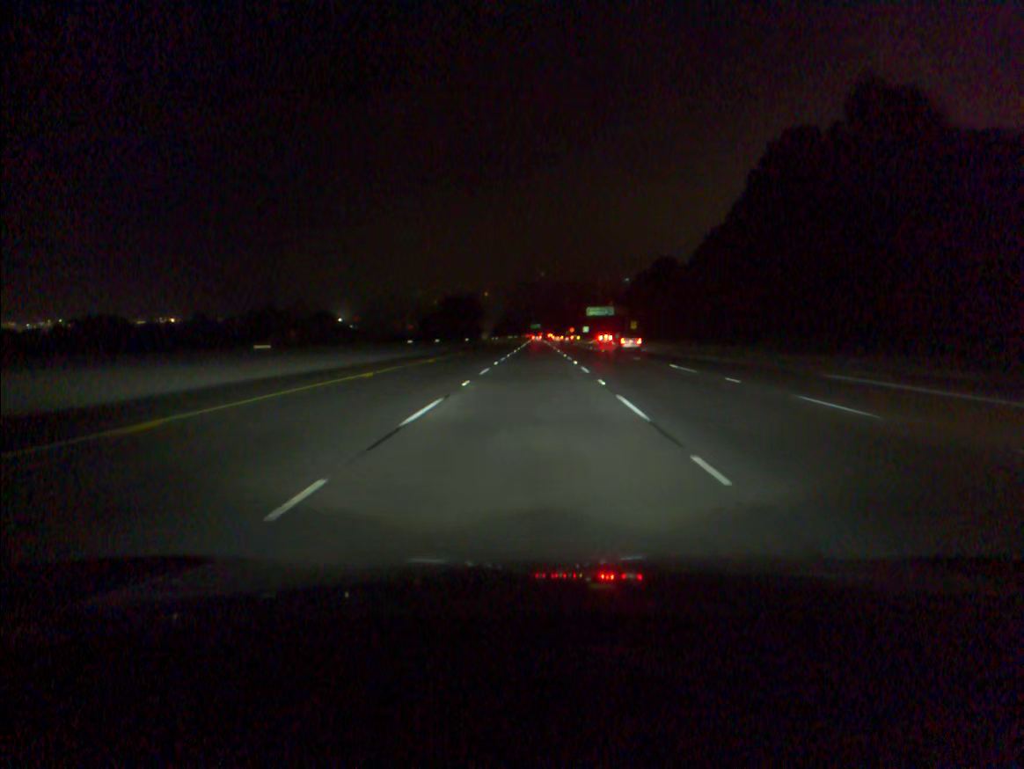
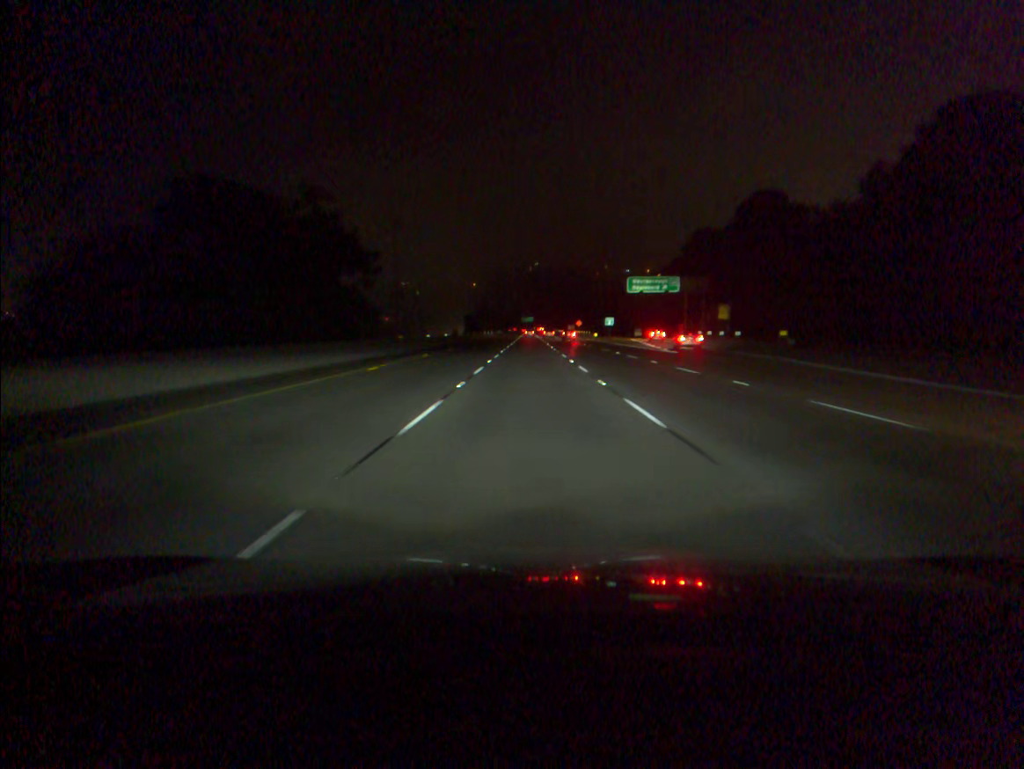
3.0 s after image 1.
(+0.9, +89.0) m; +1°
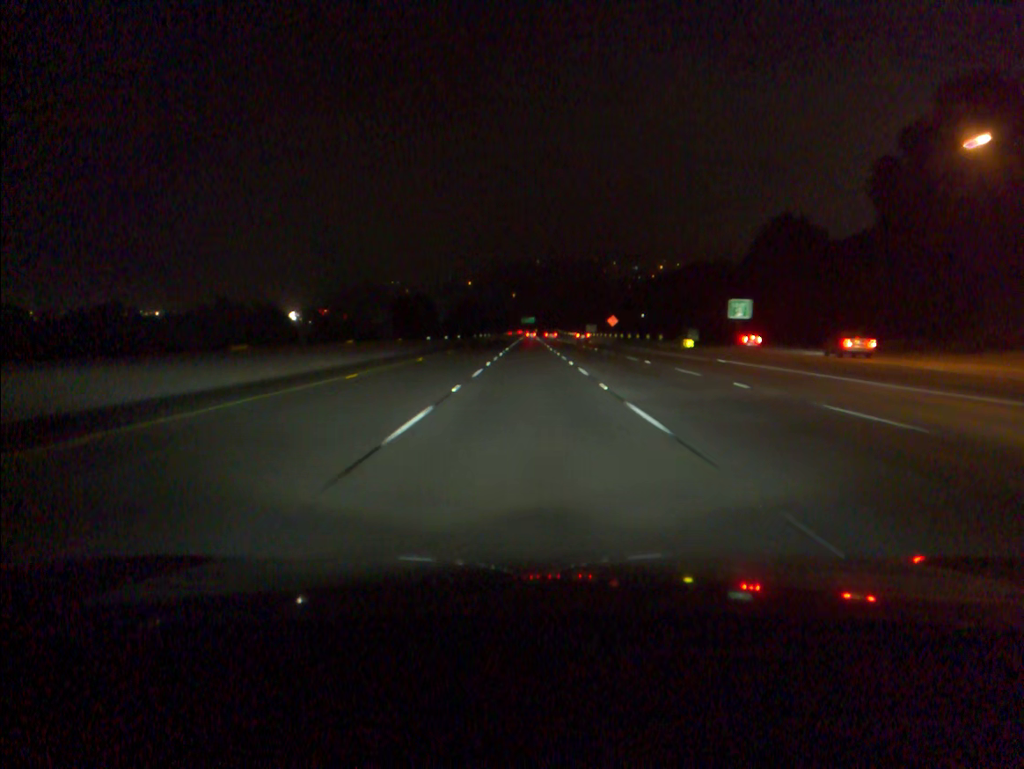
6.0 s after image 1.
(-0.1, +88.2) m; 0°
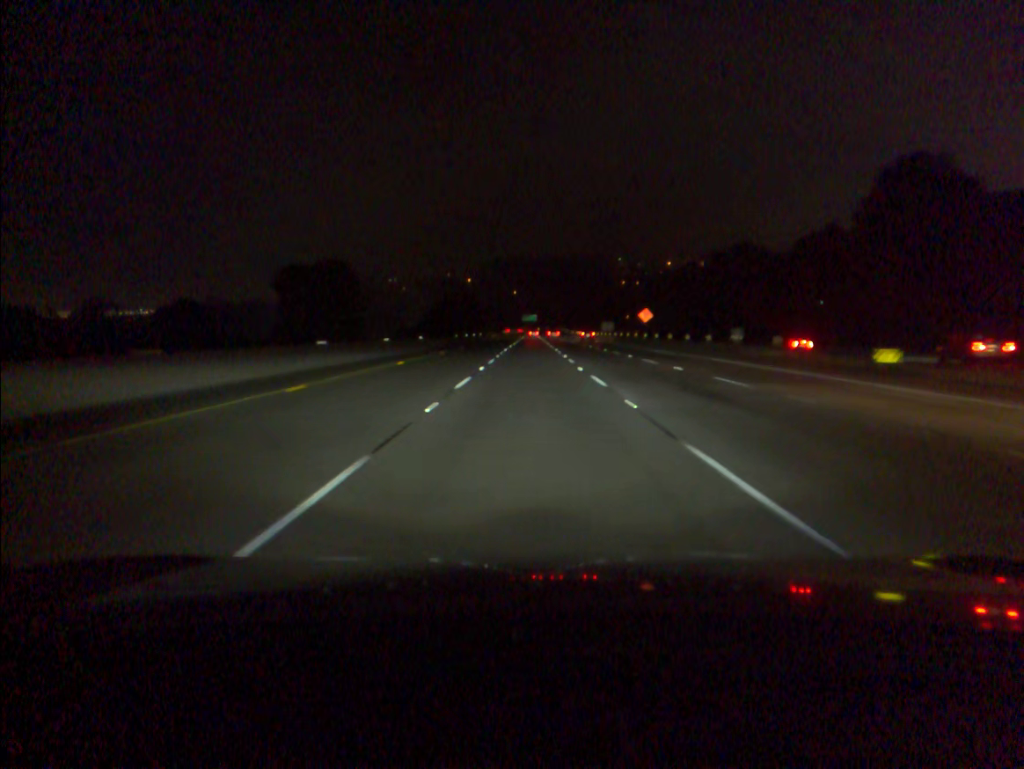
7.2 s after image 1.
(0.0, +35.0) m; 0°
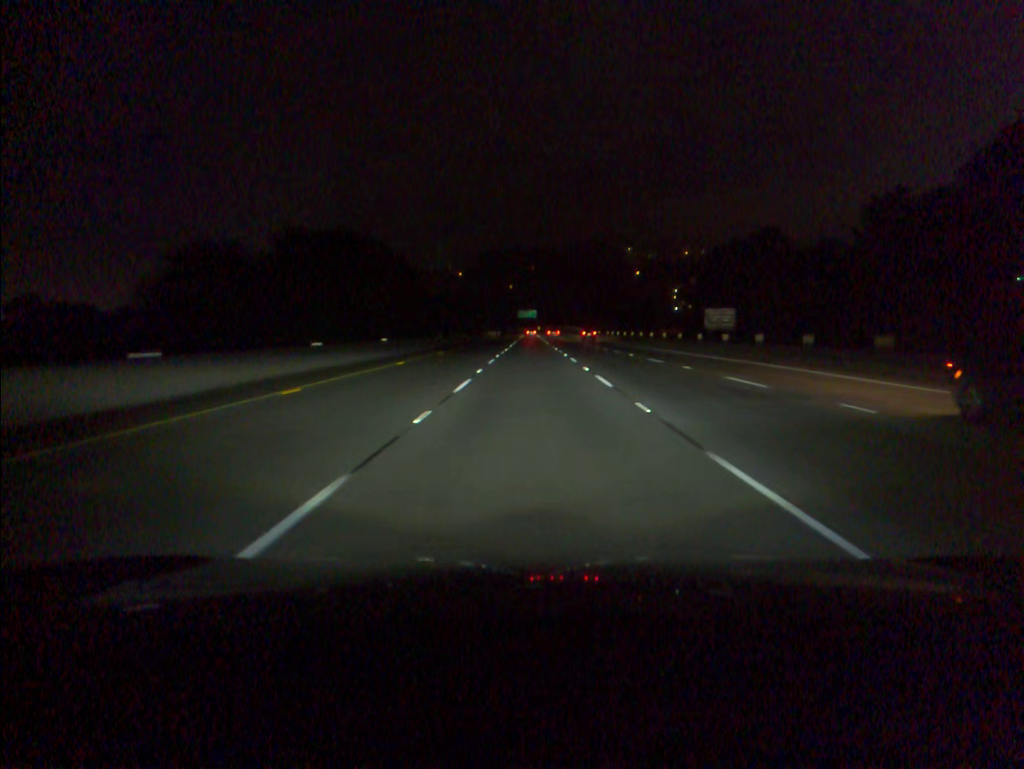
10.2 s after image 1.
(0.0, +88.4) m; 0°
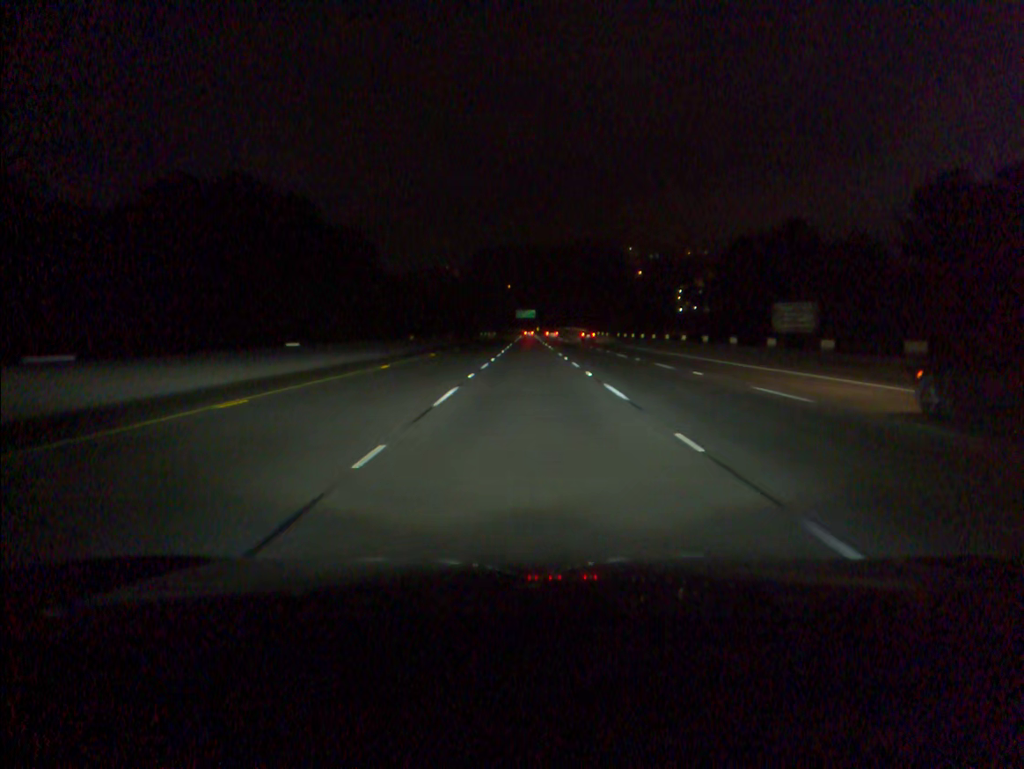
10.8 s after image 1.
(0.0, +17.8) m; 0°
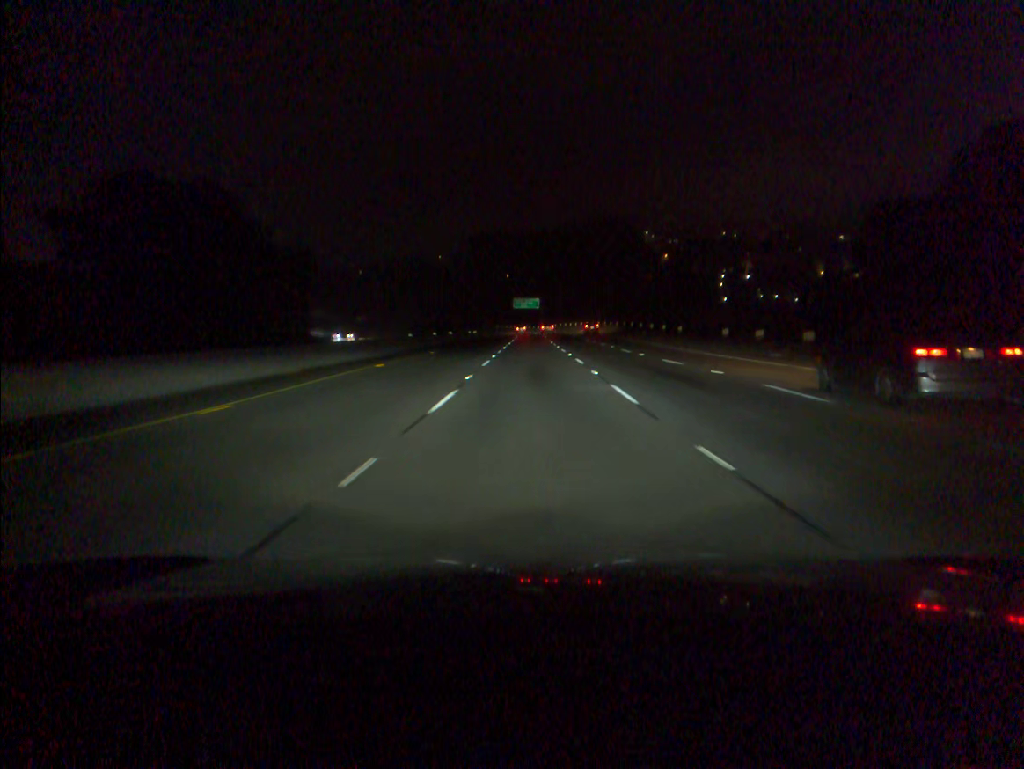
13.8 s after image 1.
(-0.2, +88.7) m; 0°
